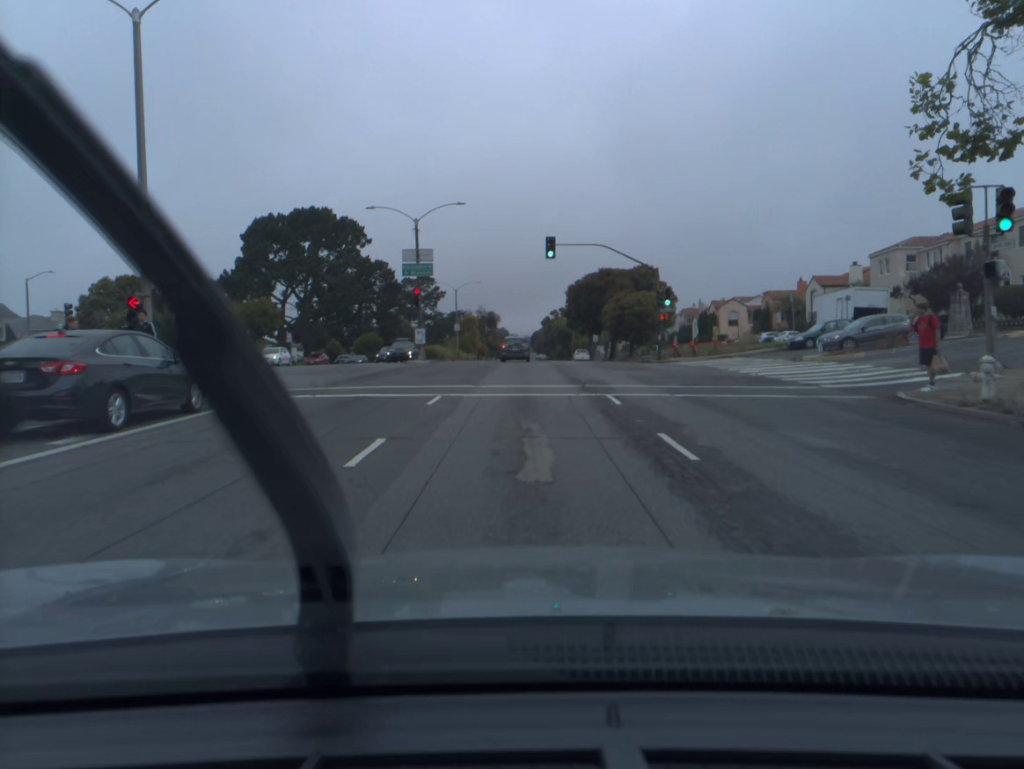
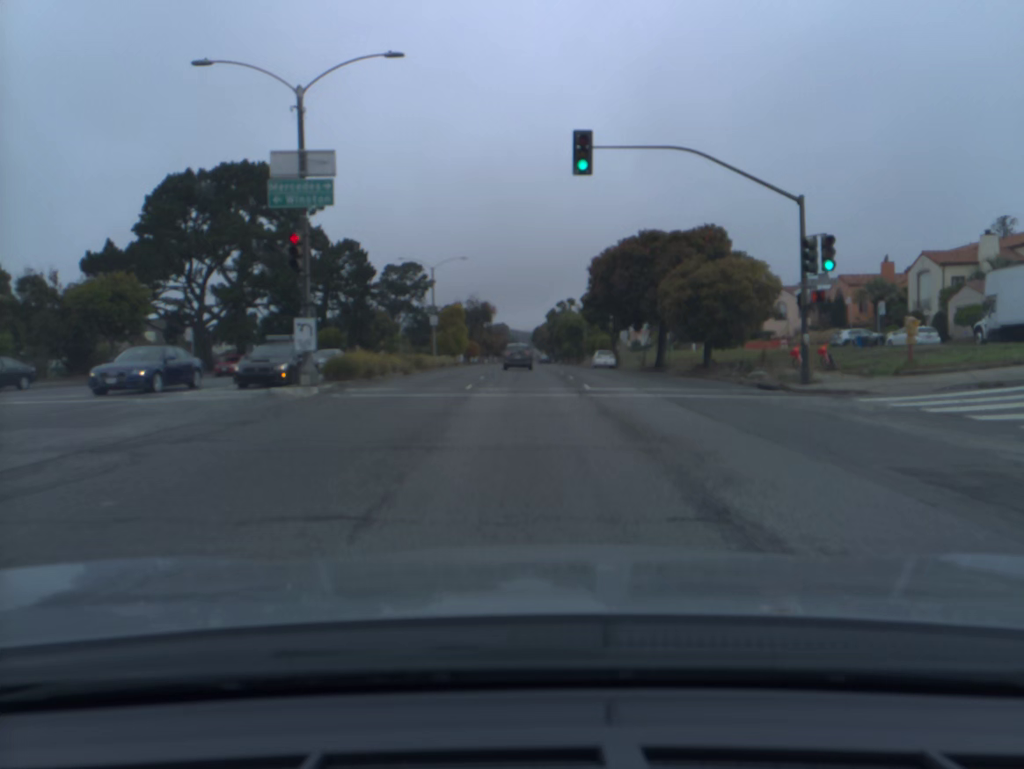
(0.0, +24.9) m; 0°
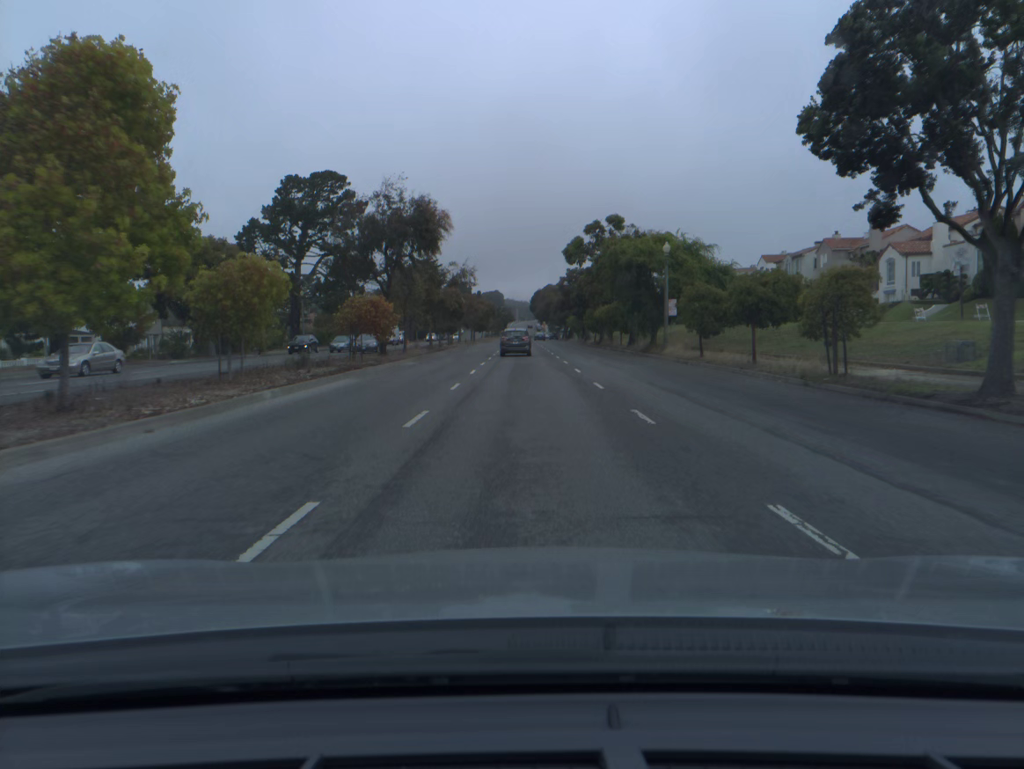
(+0.1, +62.1) m; 0°
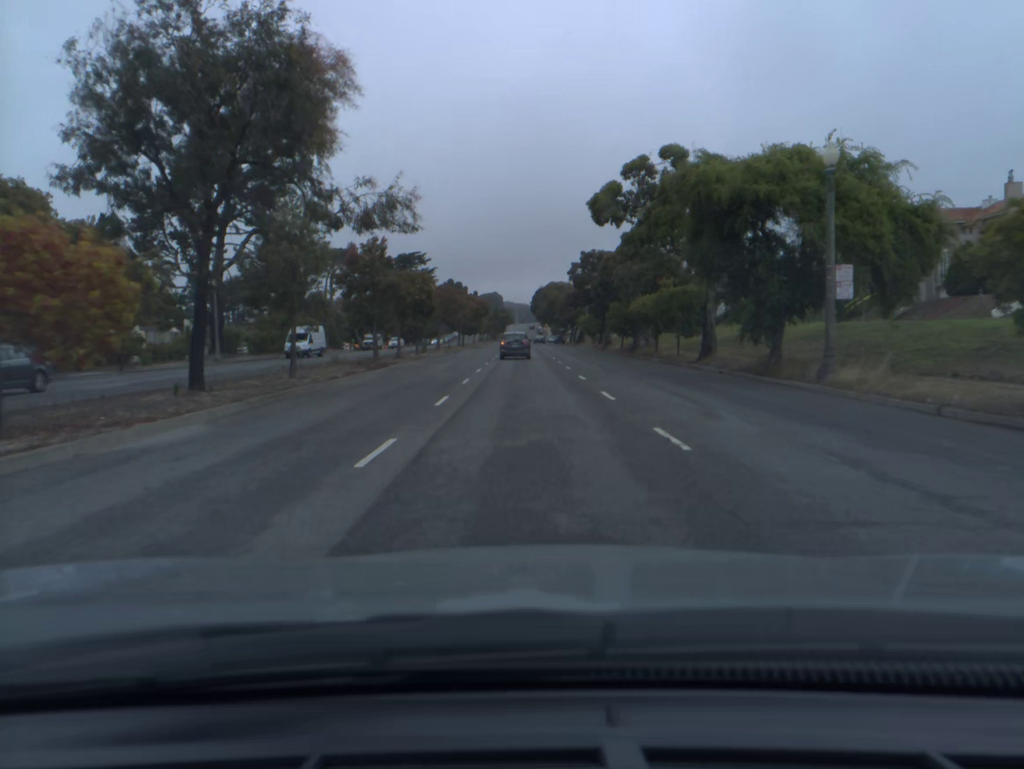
(0.0, +24.9) m; 0°
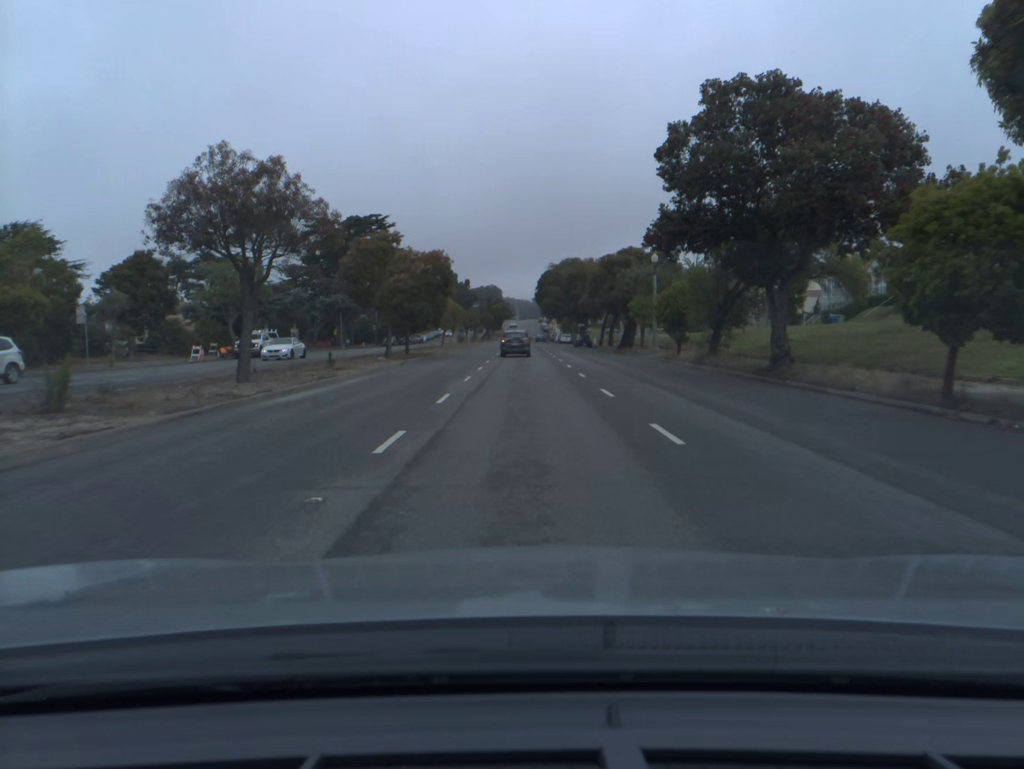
(0.0, +50.1) m; 0°
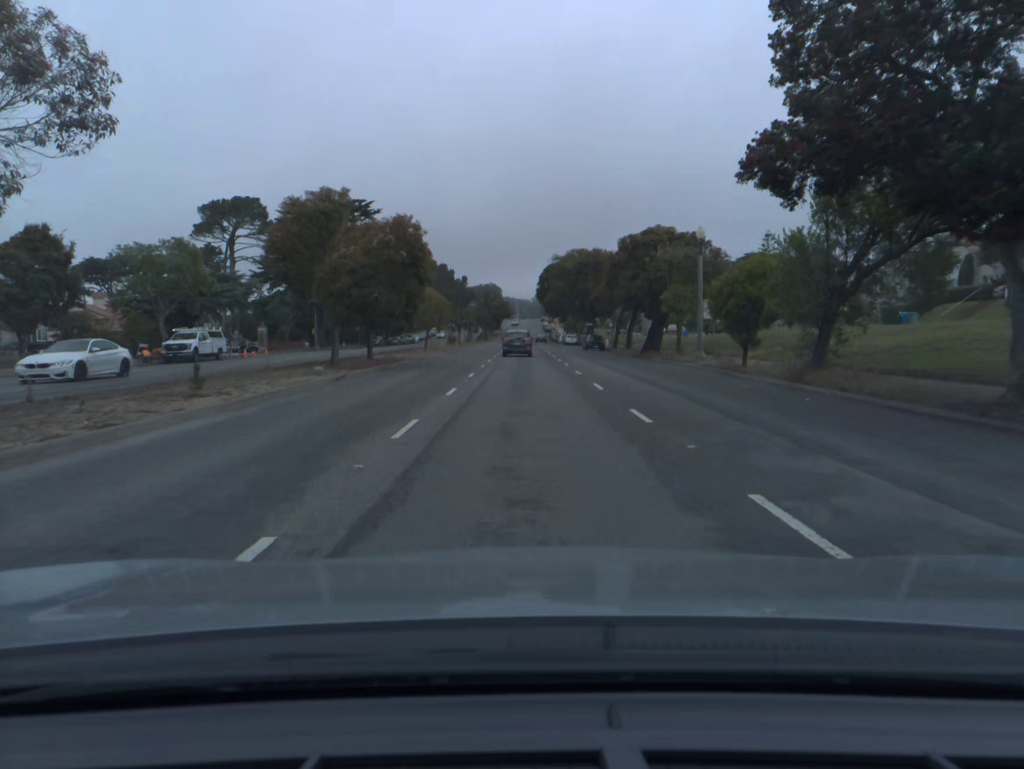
(0.0, +12.6) m; 0°
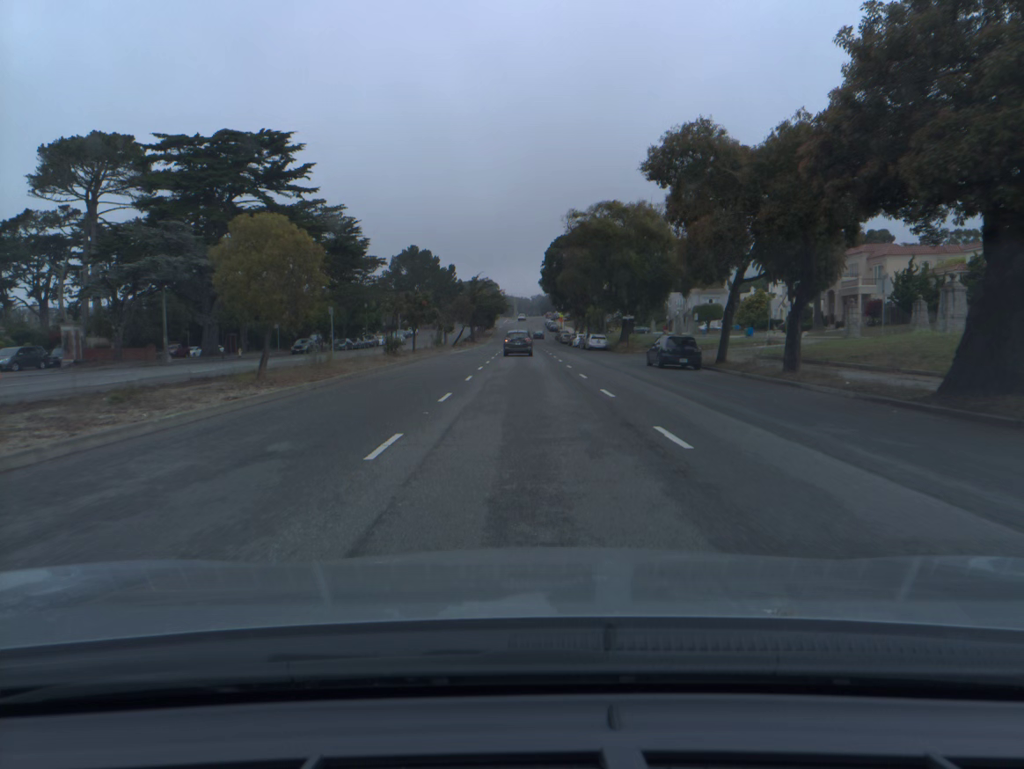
(0.0, +38.1) m; 0°
